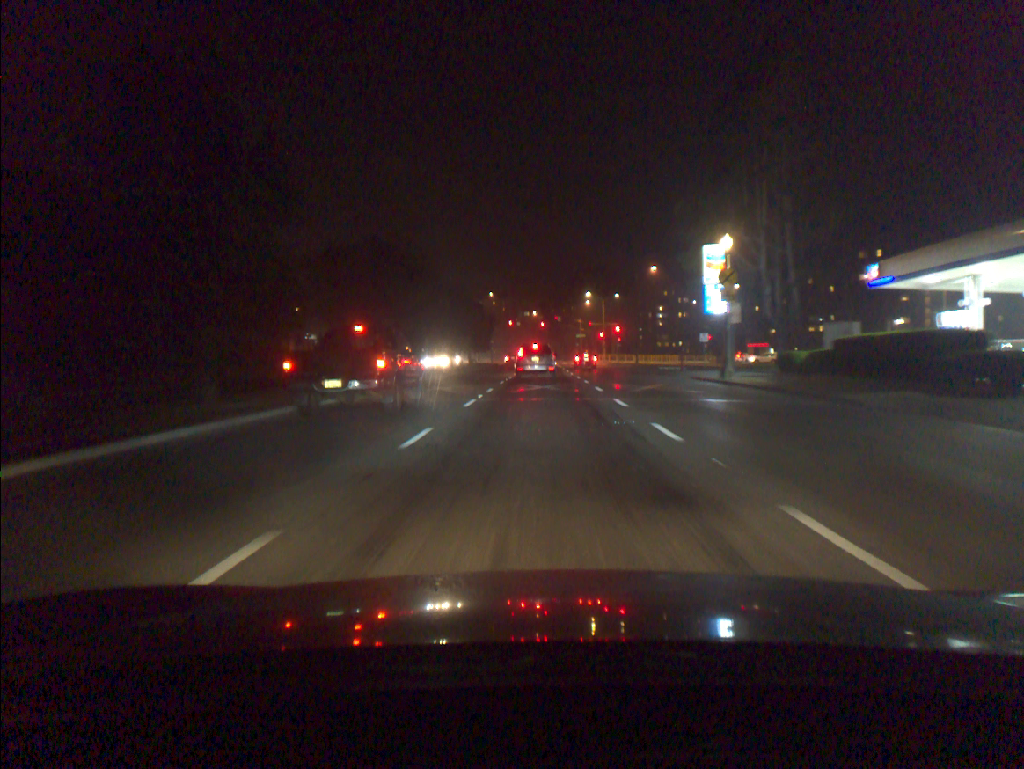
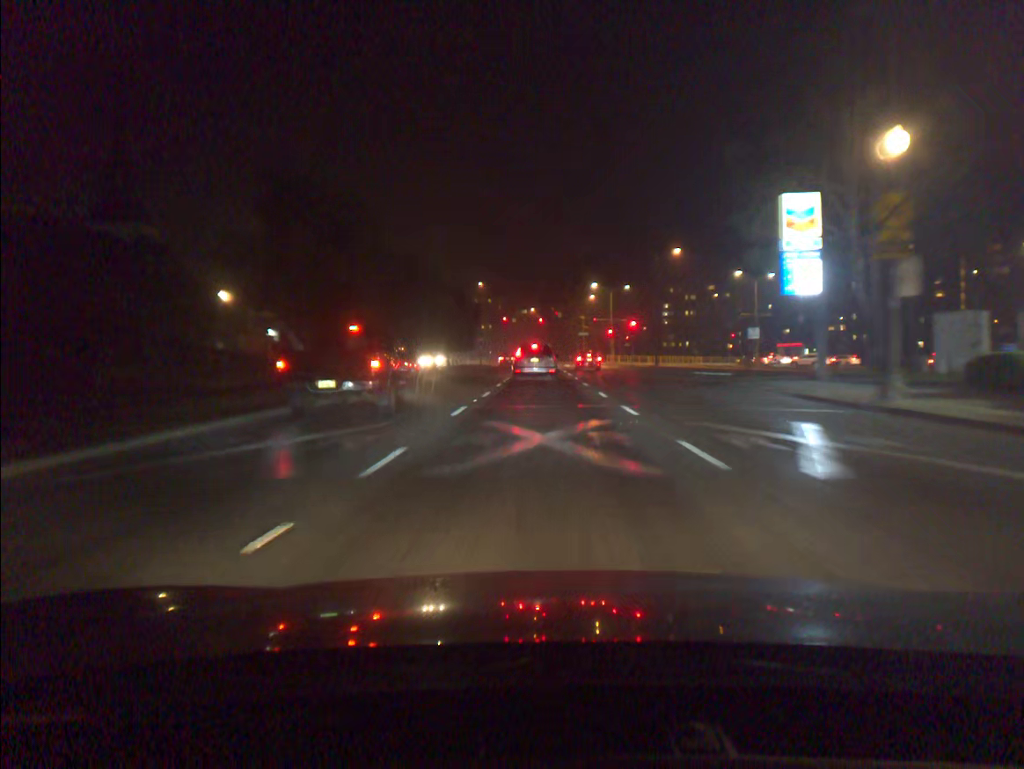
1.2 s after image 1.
(+0.1, +17.2) m; +1°
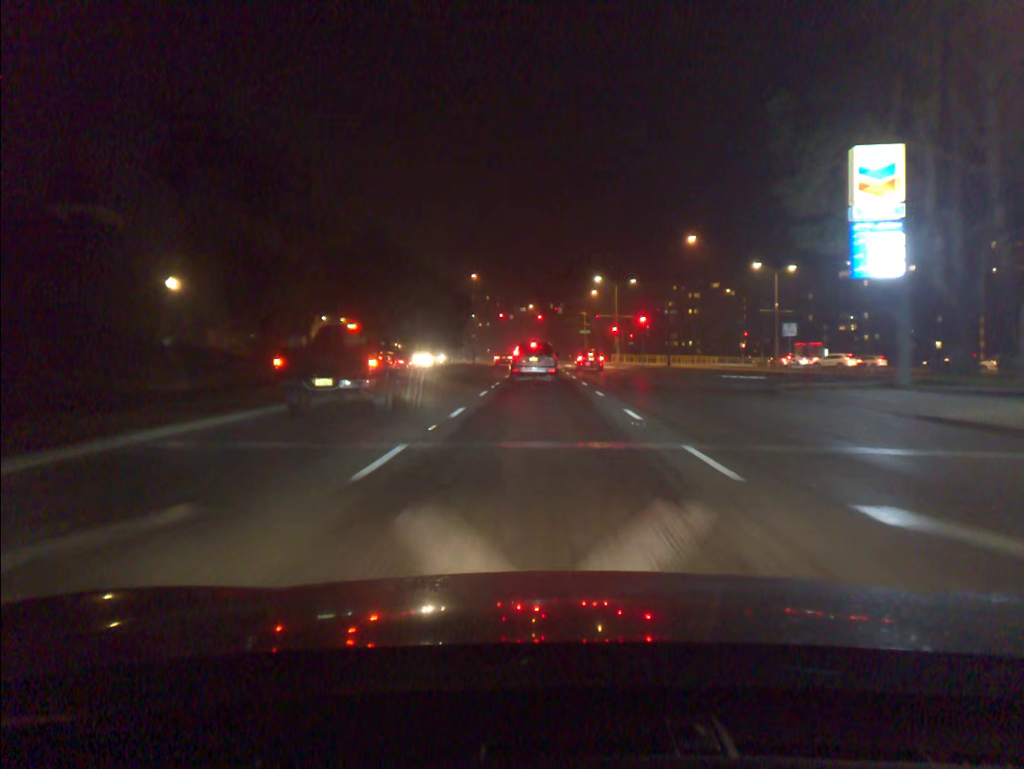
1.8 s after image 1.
(0.0, +8.0) m; 0°
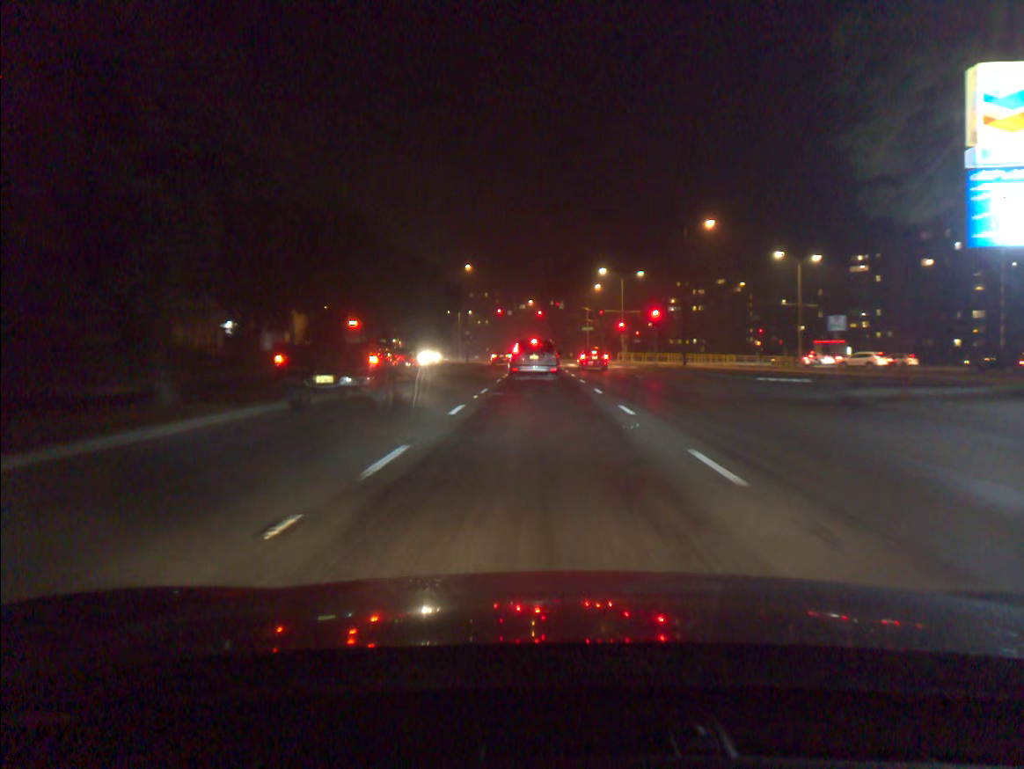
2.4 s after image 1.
(0.0, +7.4) m; 0°
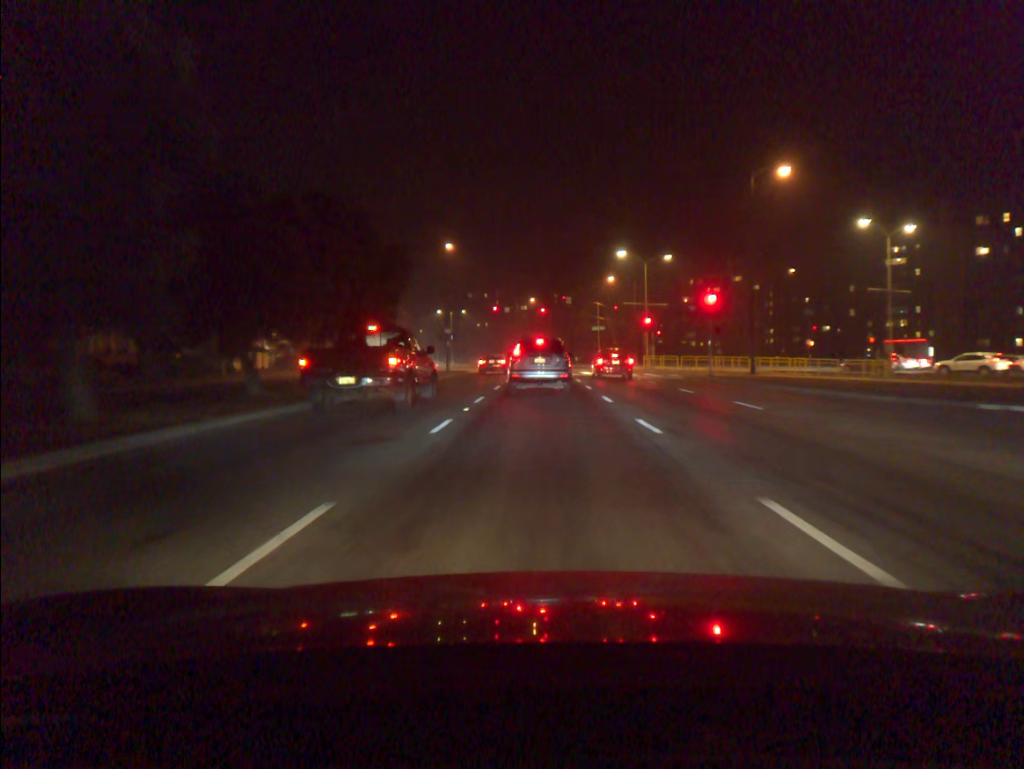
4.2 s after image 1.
(0.0, +18.8) m; 0°
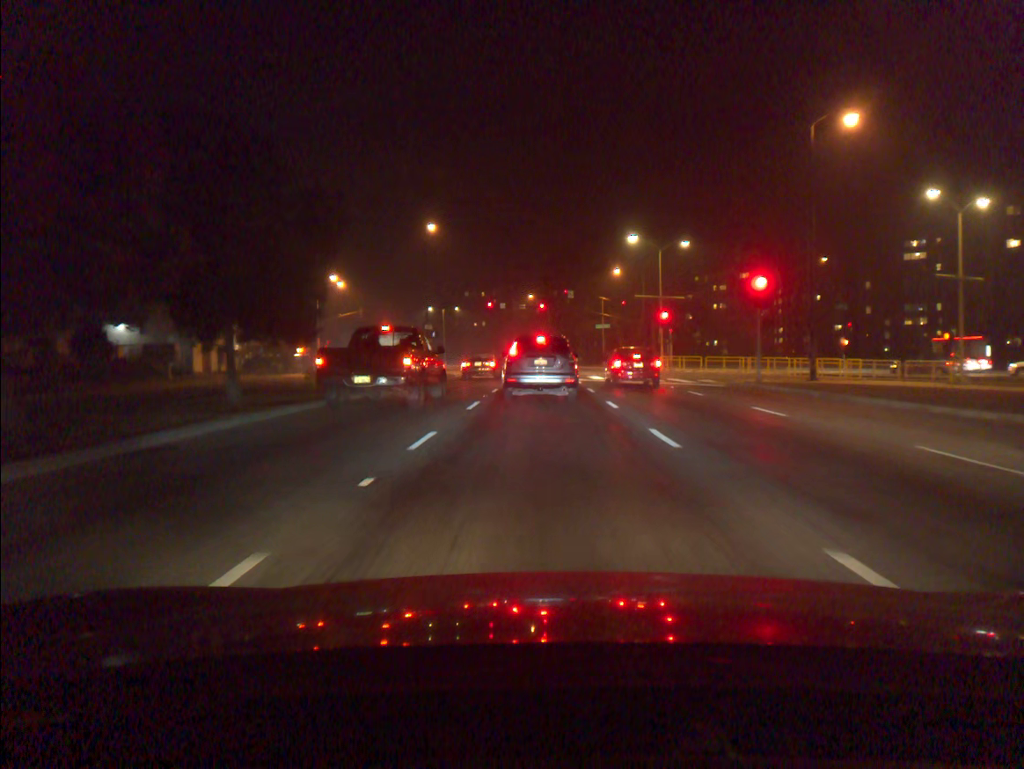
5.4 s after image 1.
(0.0, +9.5) m; 0°
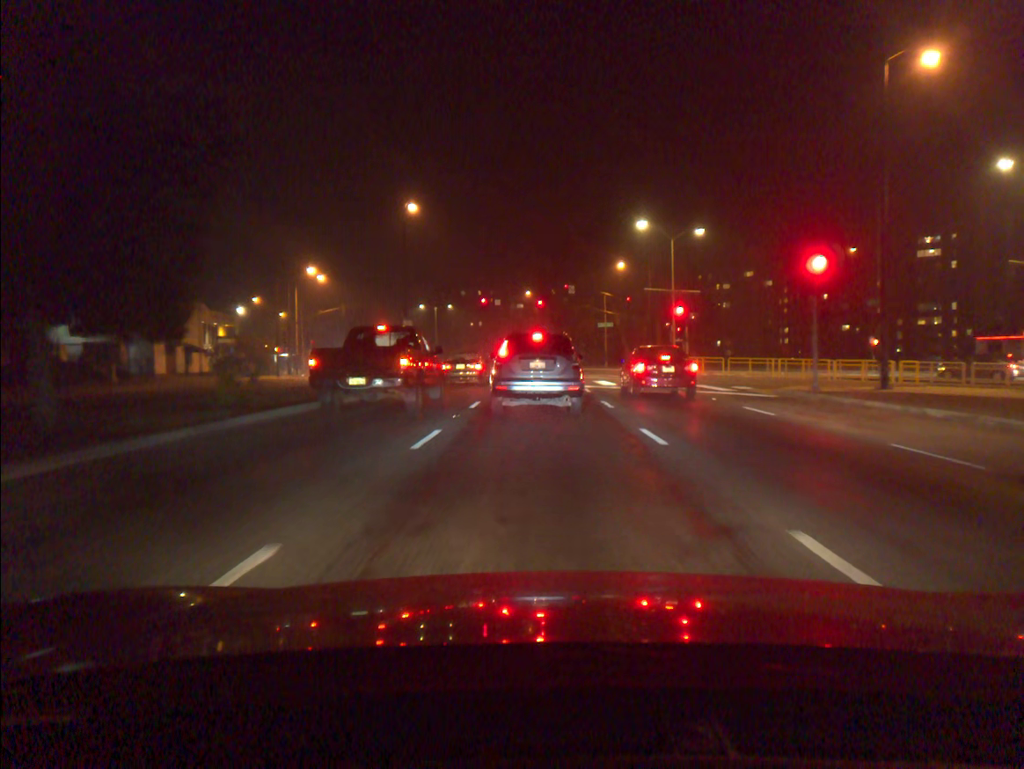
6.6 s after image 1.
(0.0, +7.1) m; 0°
